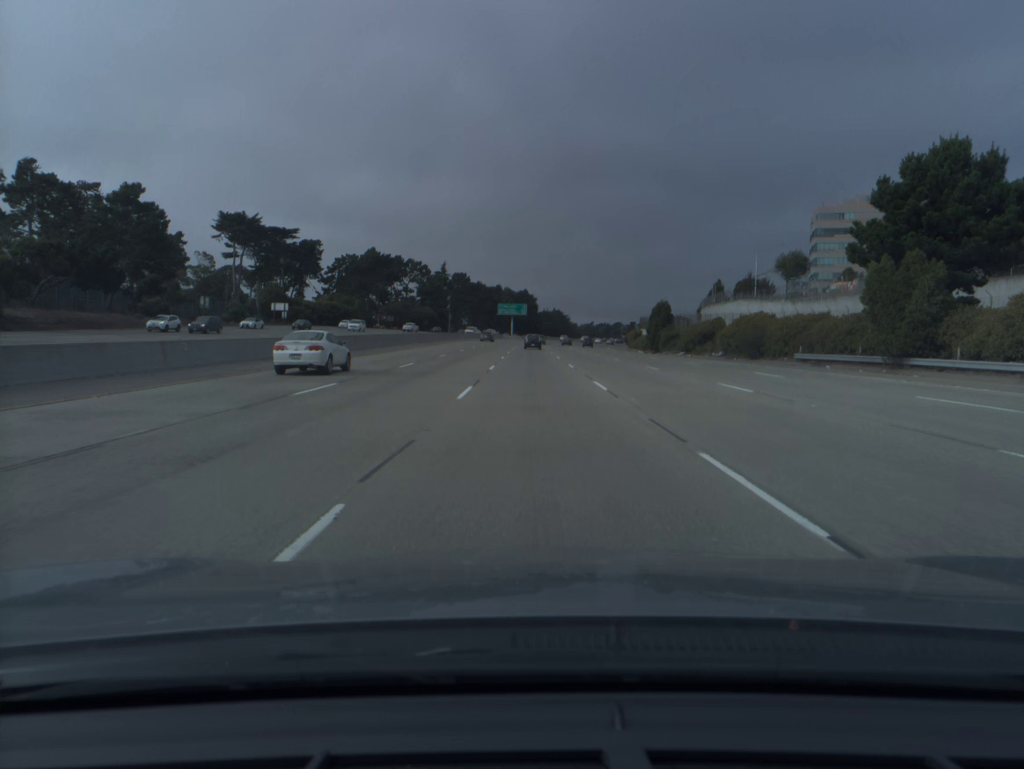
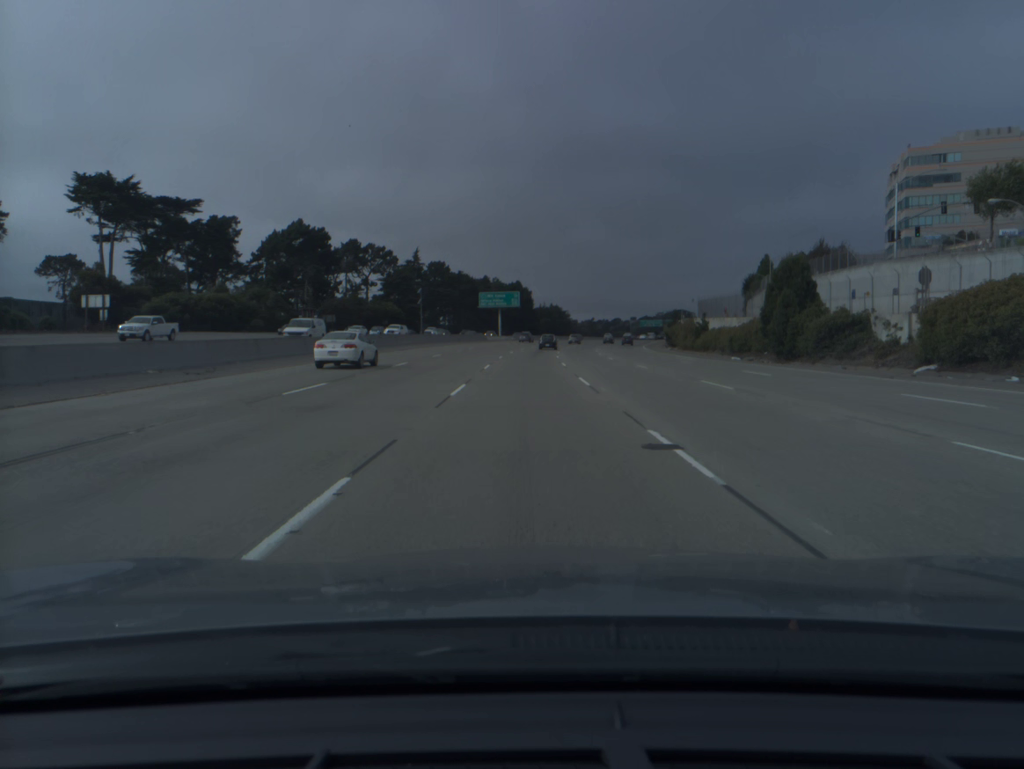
(+0.2, +56.4) m; 0°
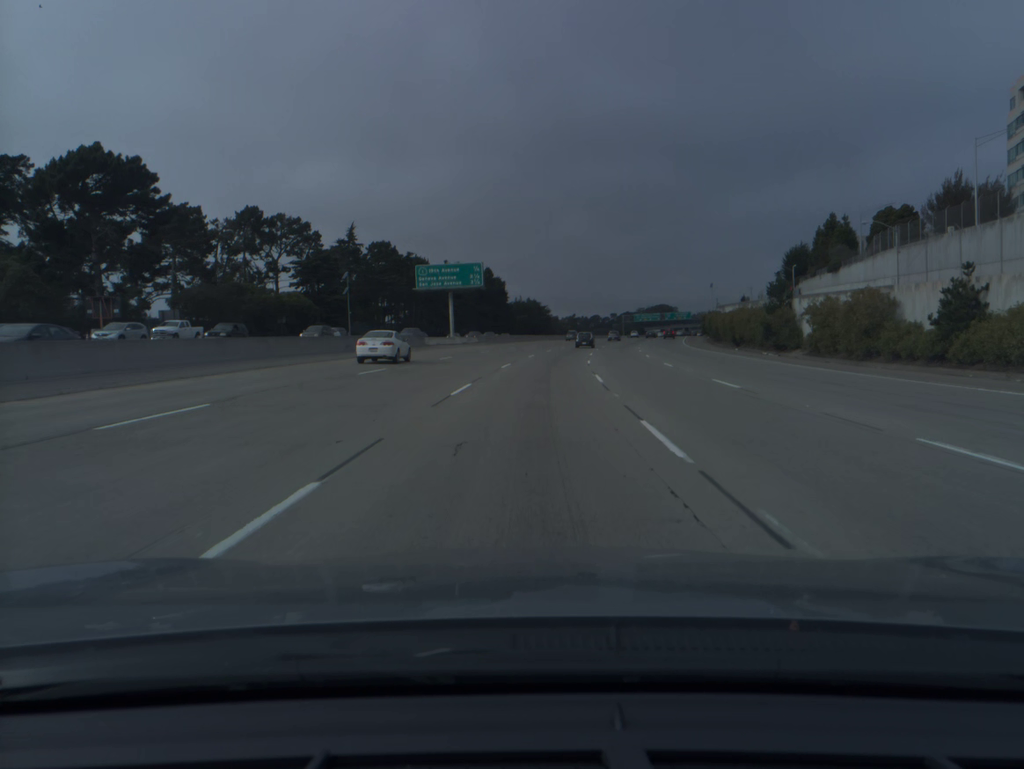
(+0.4, +56.7) m; +2°
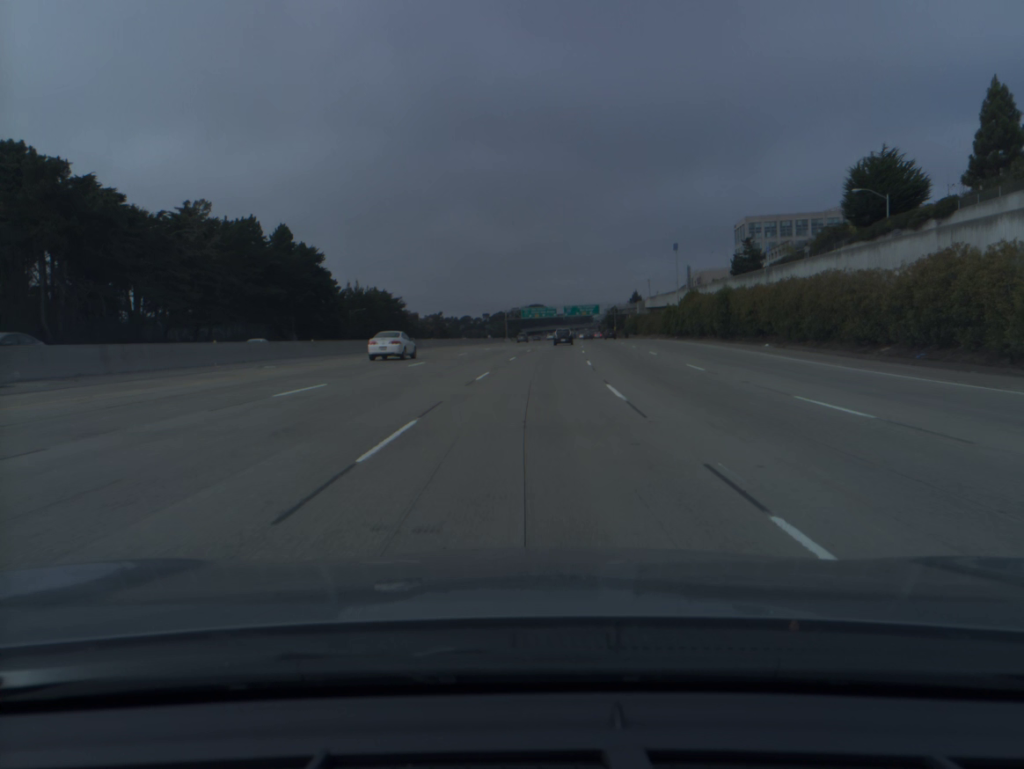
(+7.7, +94.6) m; +9°
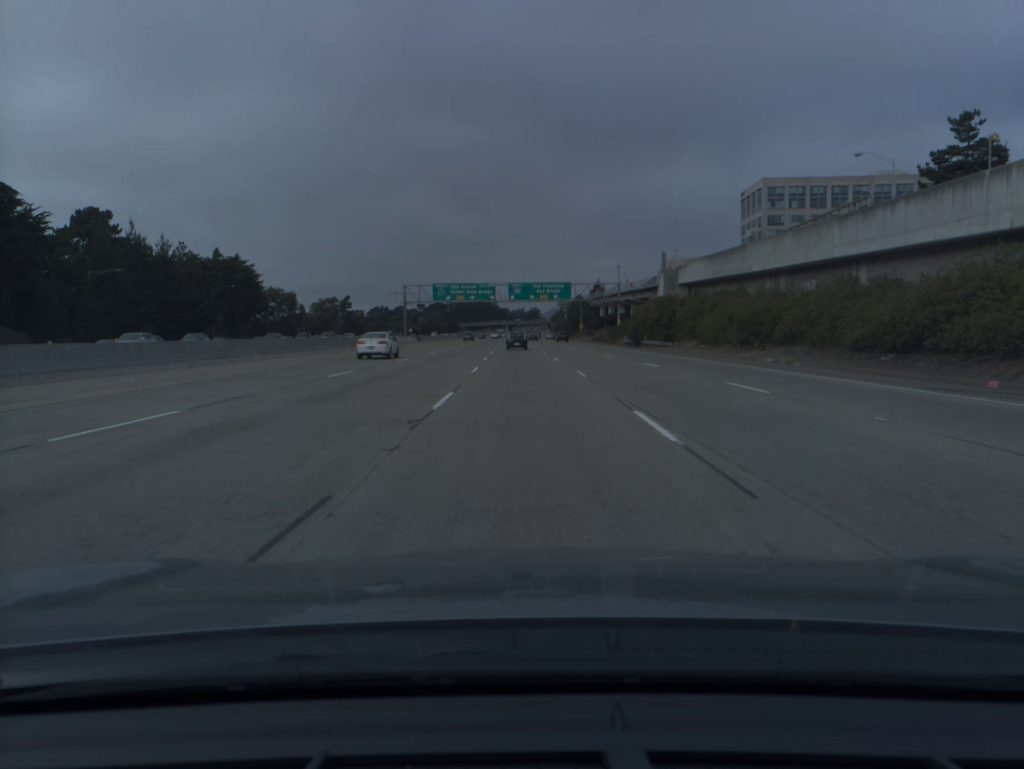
(+4.8, +94.0) m; +4°
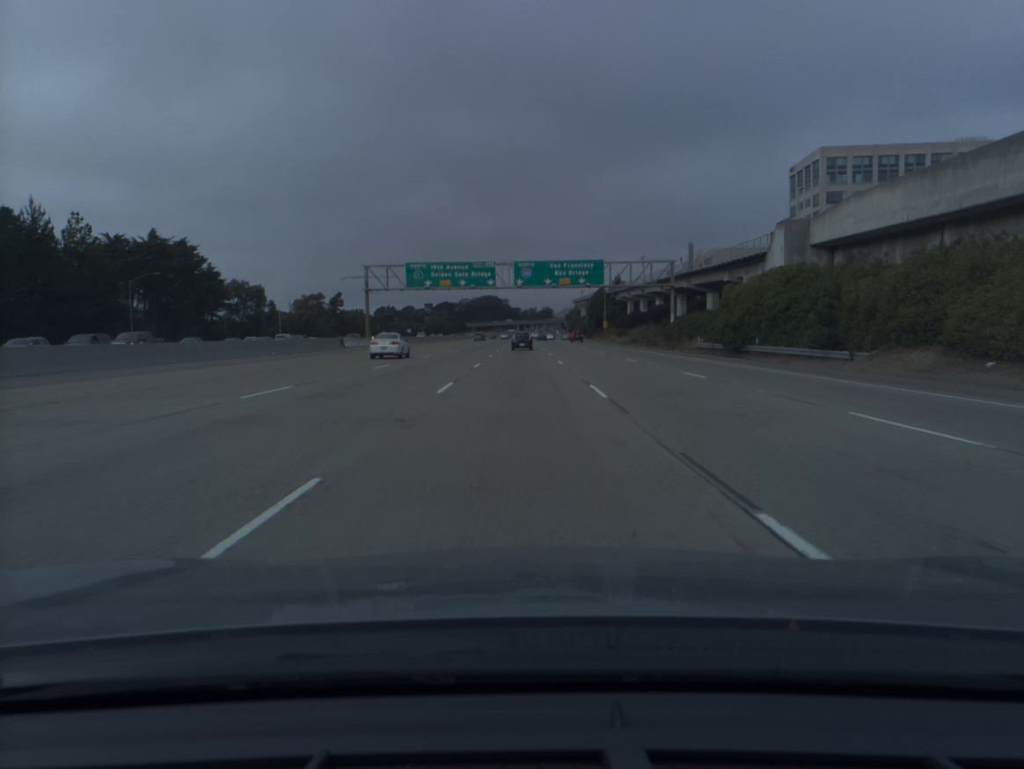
(-0.2, +37.0) m; -1°
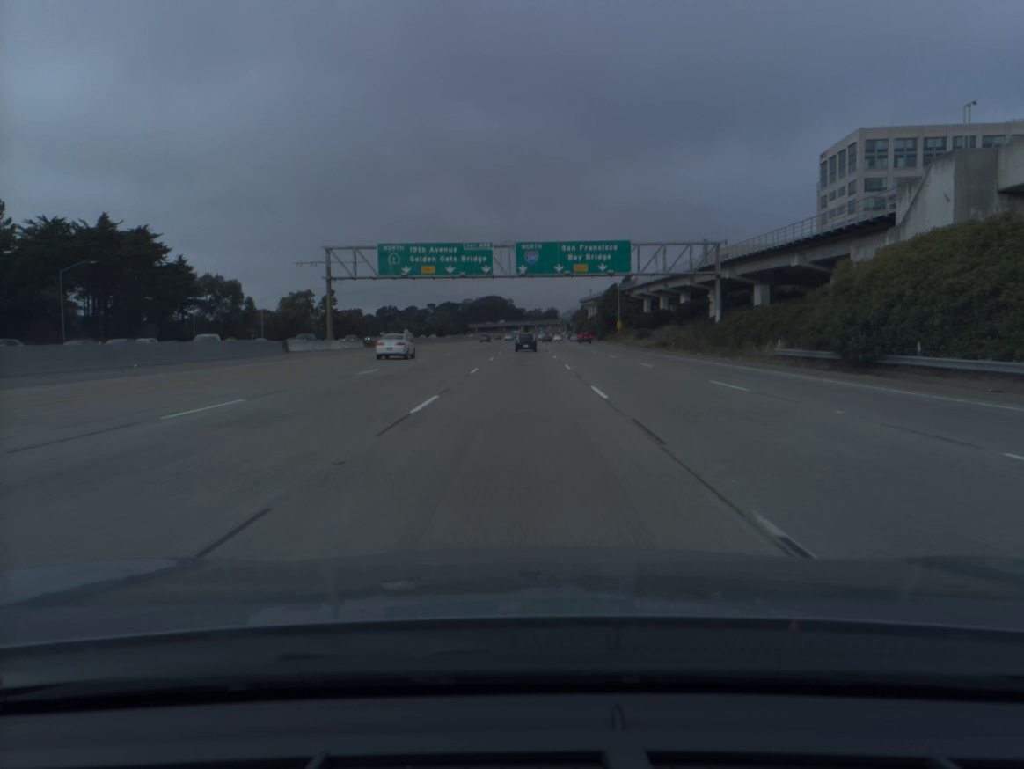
(-0.1, +18.4) m; 0°
